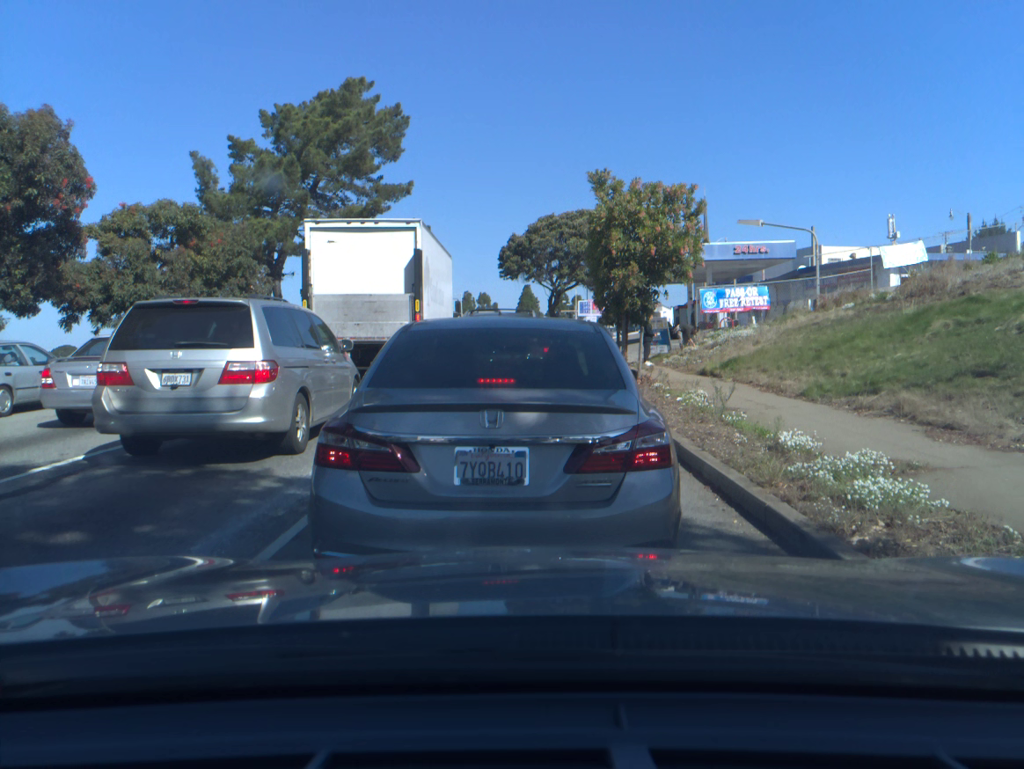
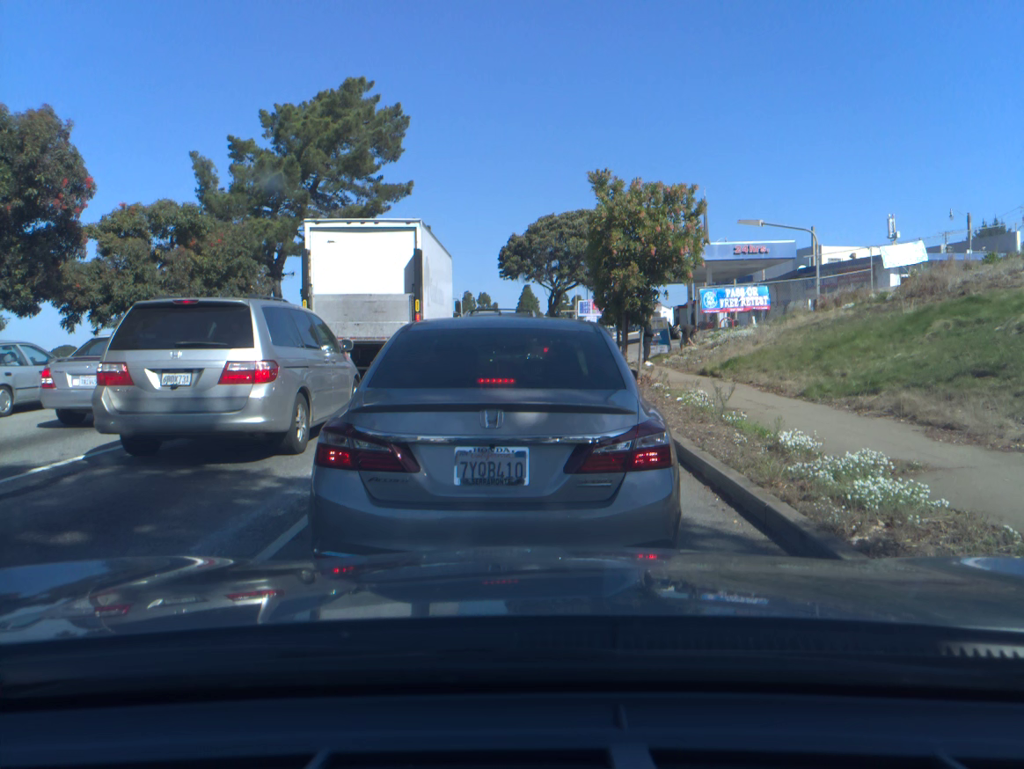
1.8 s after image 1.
(0.0, 0.0) m; 0°
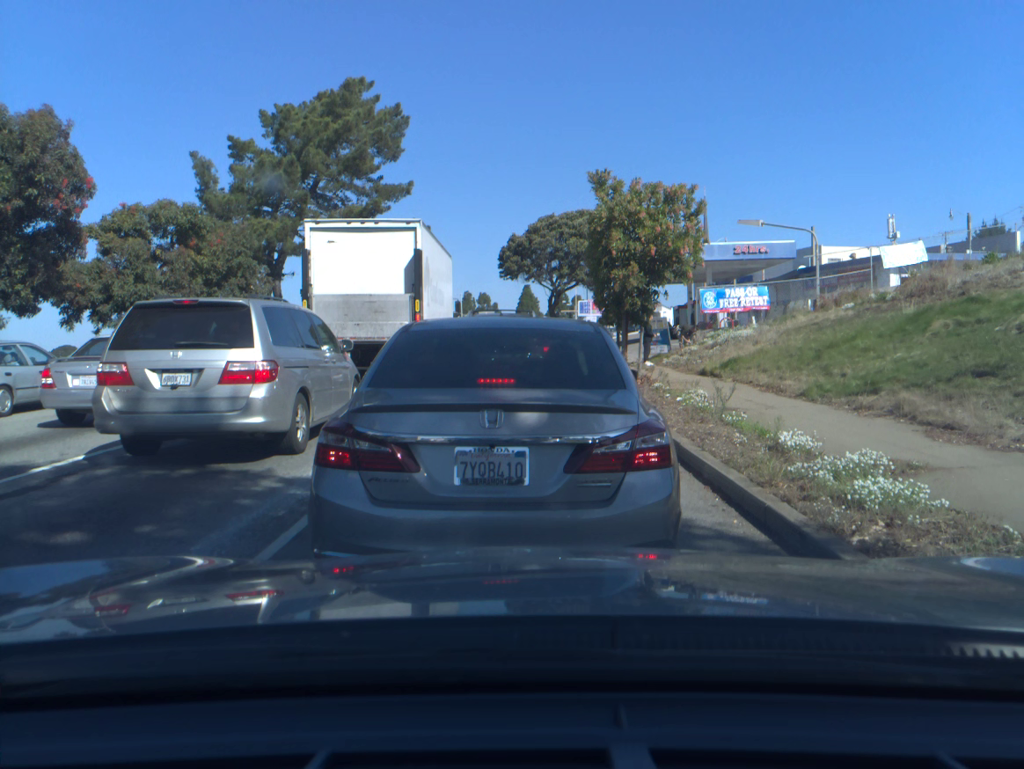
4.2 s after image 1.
(0.0, -0.1) m; 0°
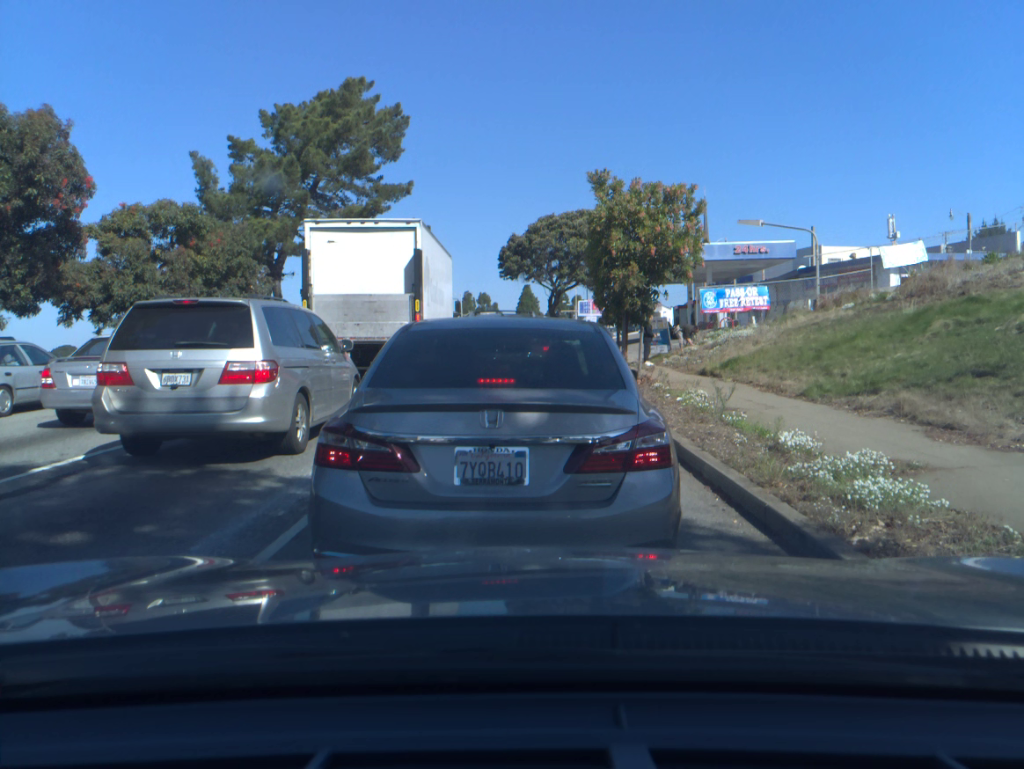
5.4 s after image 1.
(0.0, 0.0) m; 0°
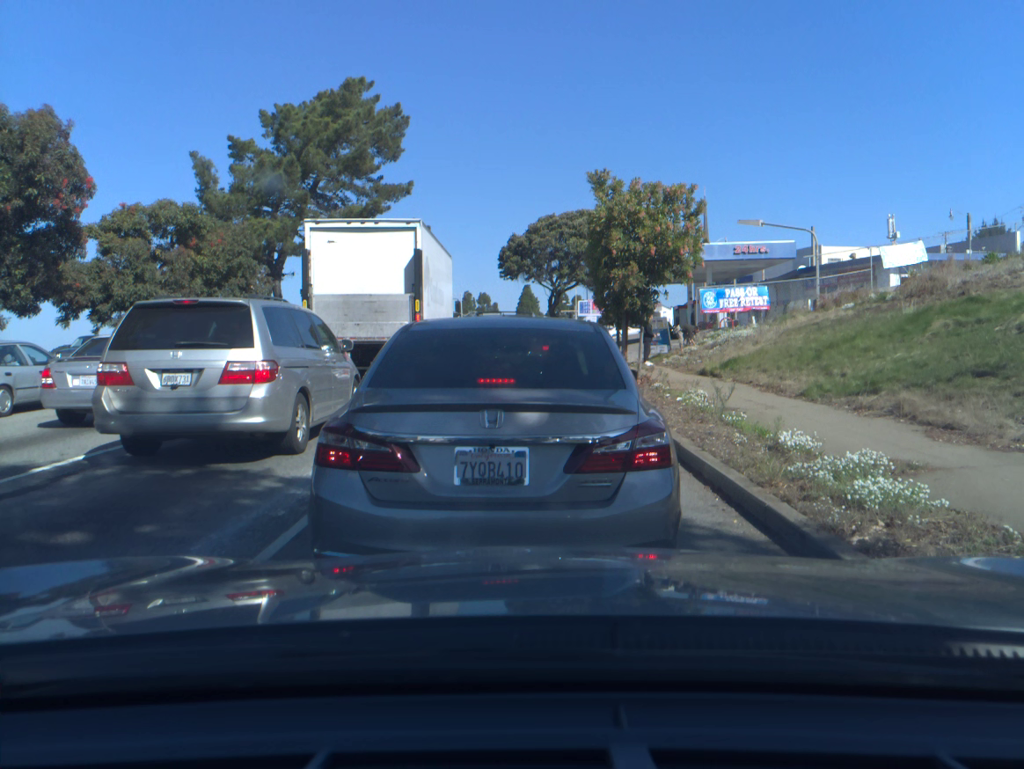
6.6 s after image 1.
(0.0, 0.0) m; 0°
